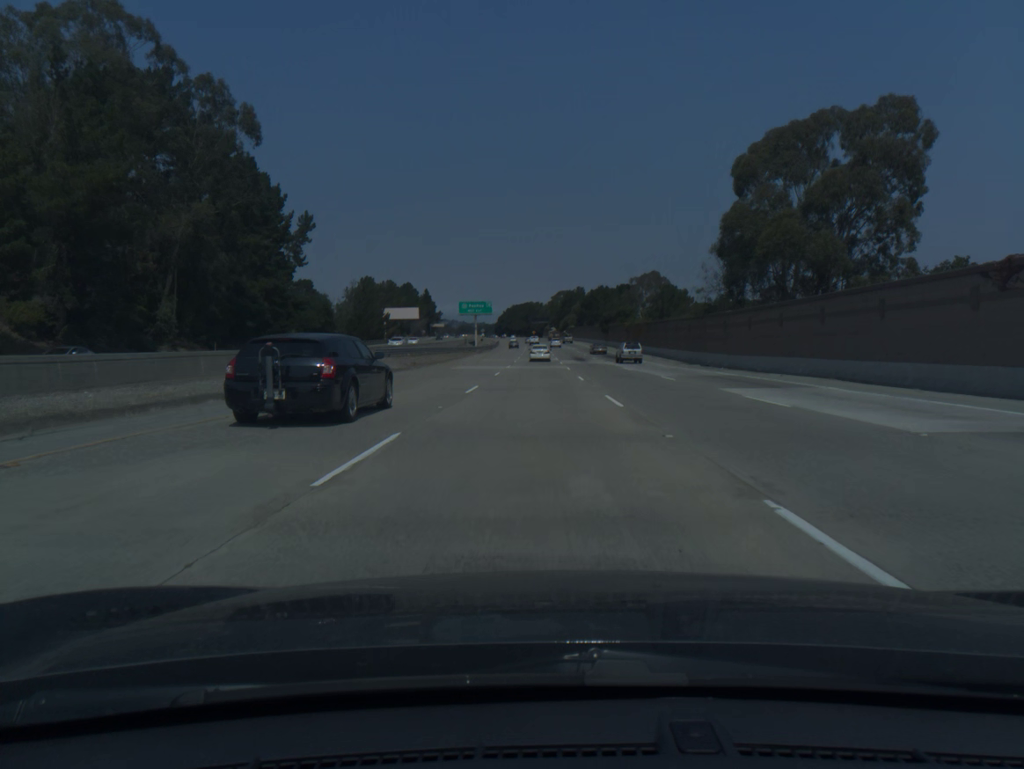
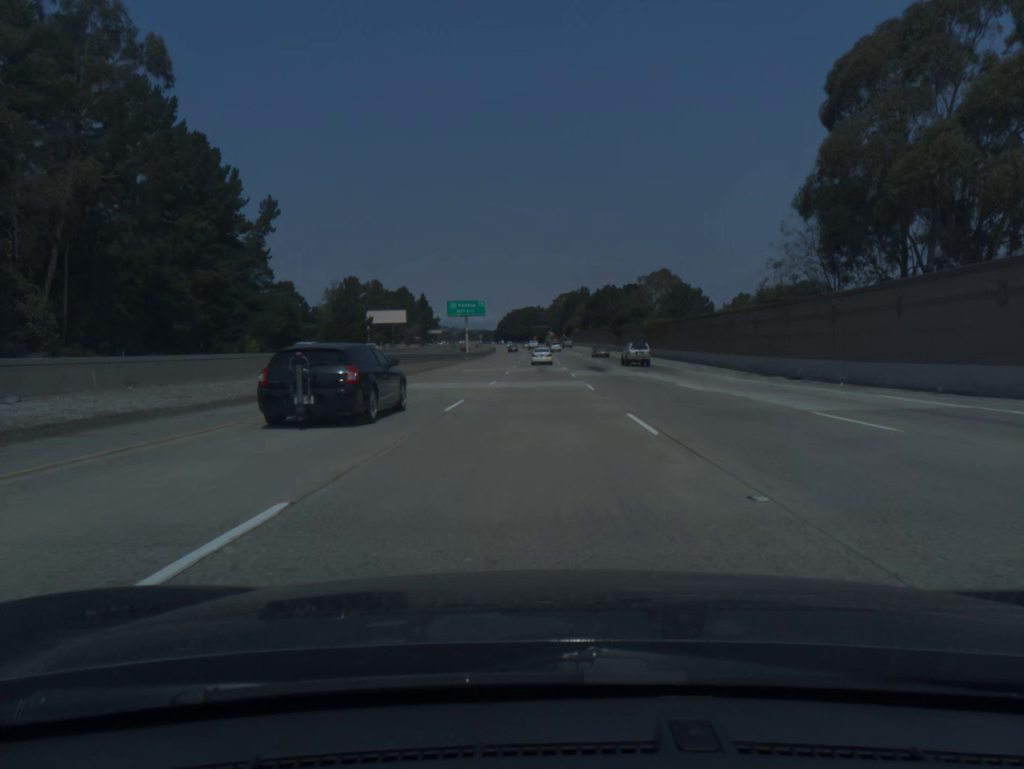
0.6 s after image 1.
(0.0, +19.5) m; 0°
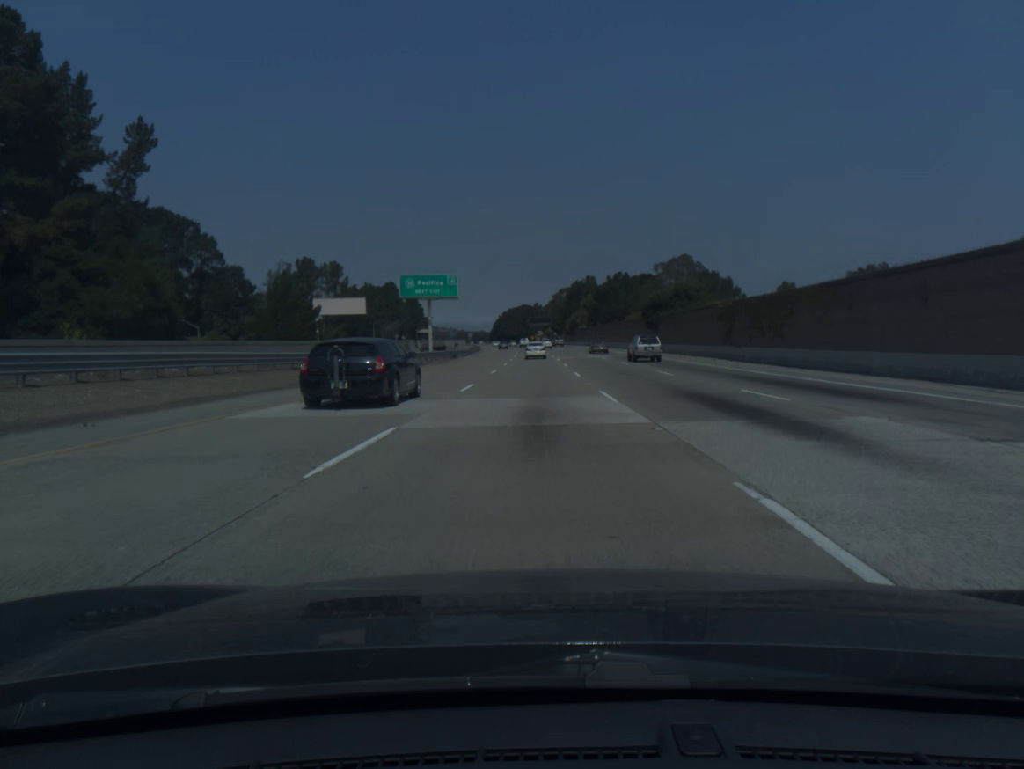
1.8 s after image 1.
(0.0, +39.0) m; 0°
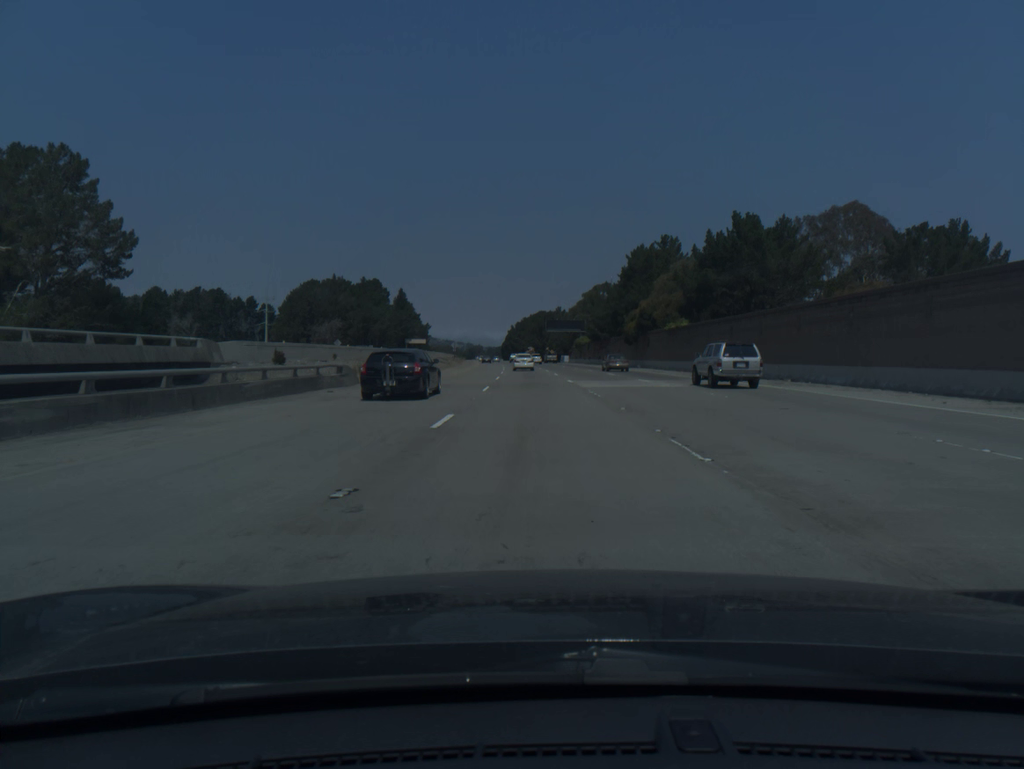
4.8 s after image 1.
(-1.2, +96.8) m; -1°
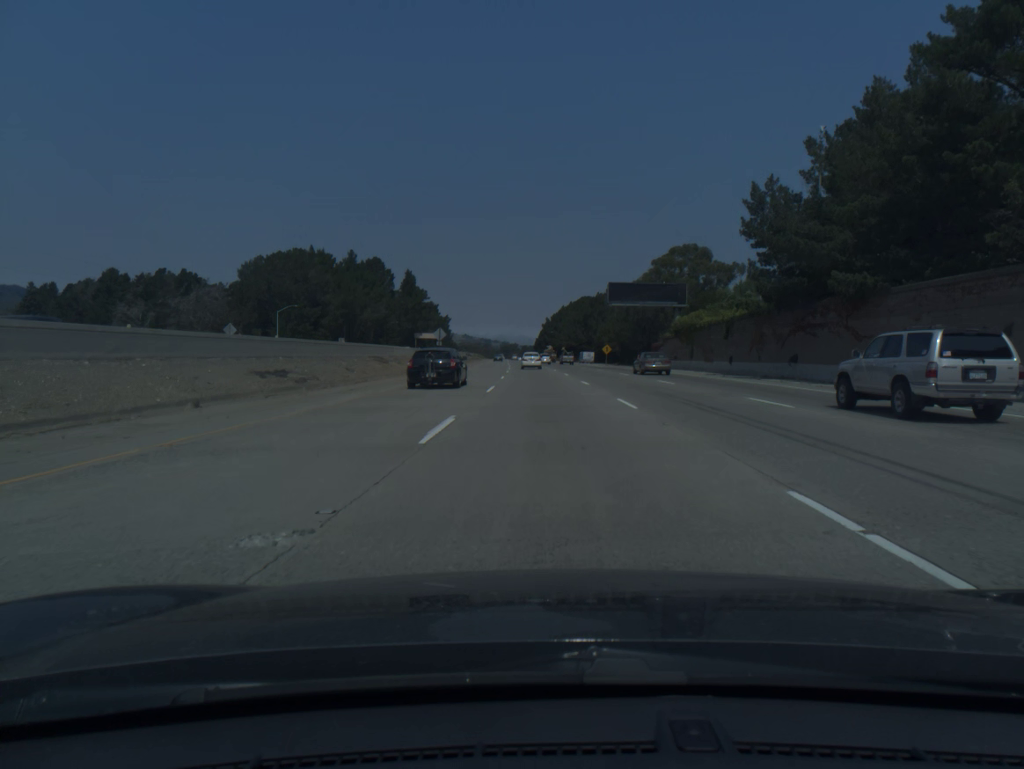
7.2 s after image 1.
(-2.0, +77.2) m; -3°
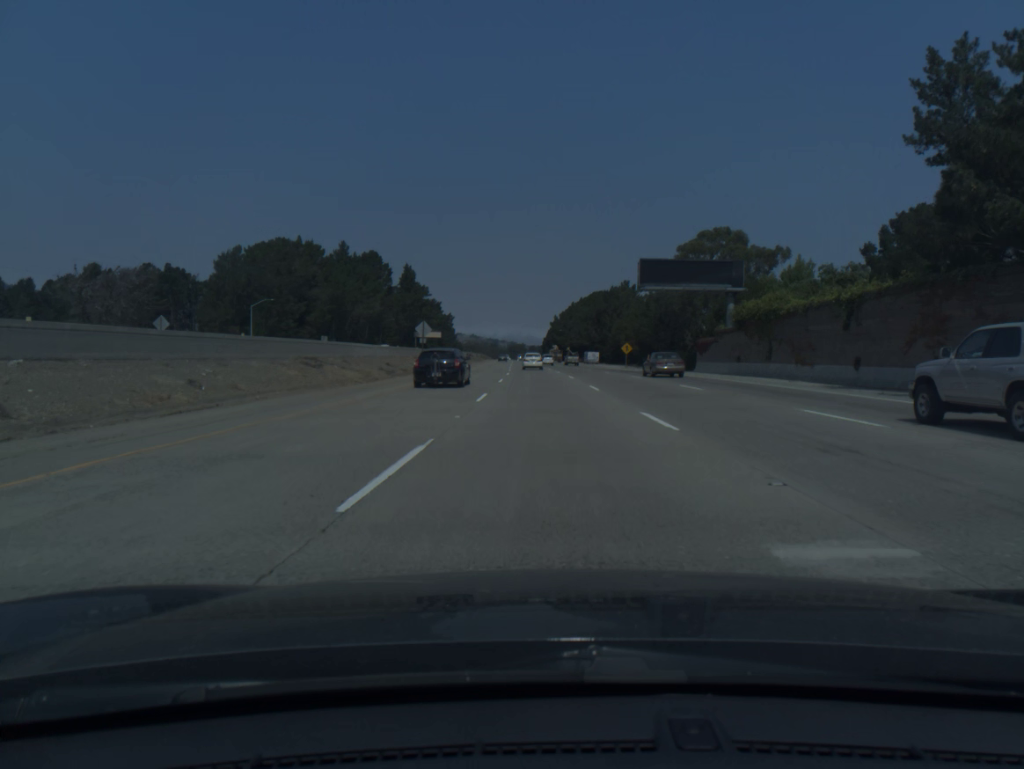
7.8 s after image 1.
(-0.1, +19.3) m; -1°
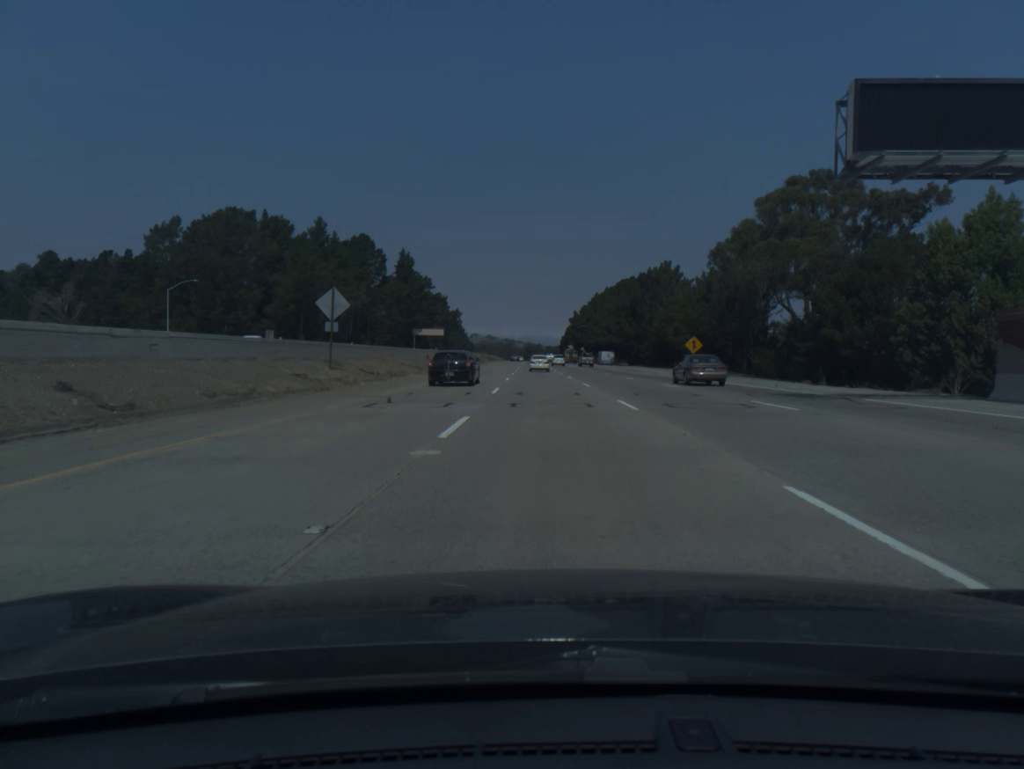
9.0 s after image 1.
(-0.4, +38.7) m; -1°
